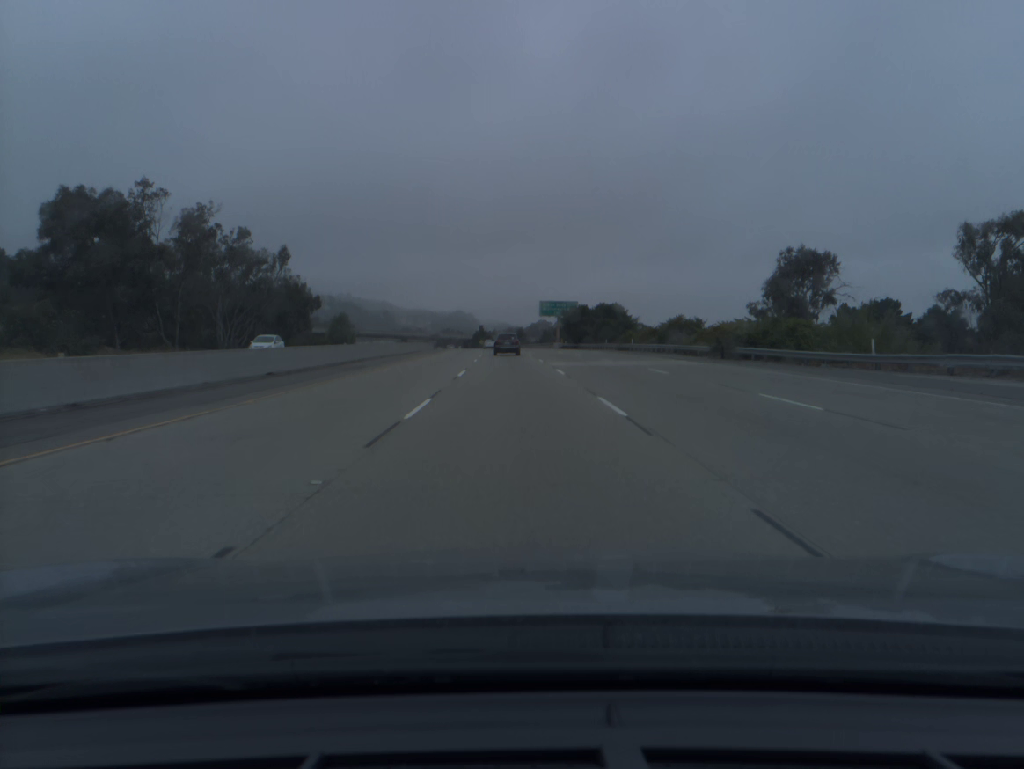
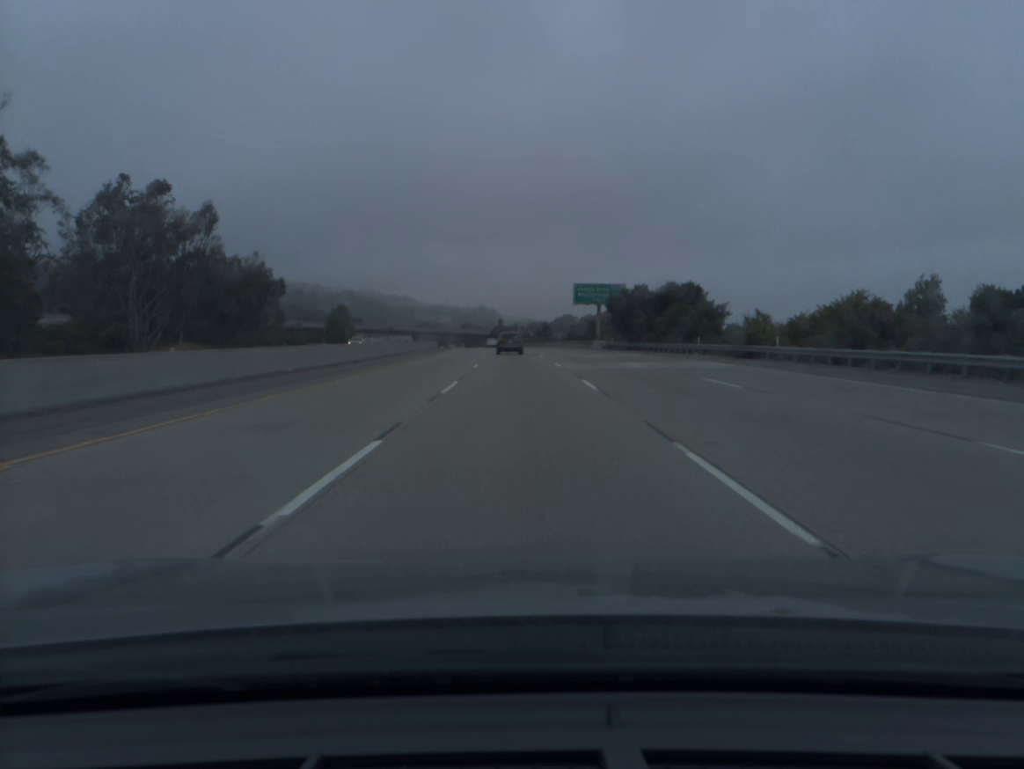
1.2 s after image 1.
(-0.6, +37.2) m; -2°
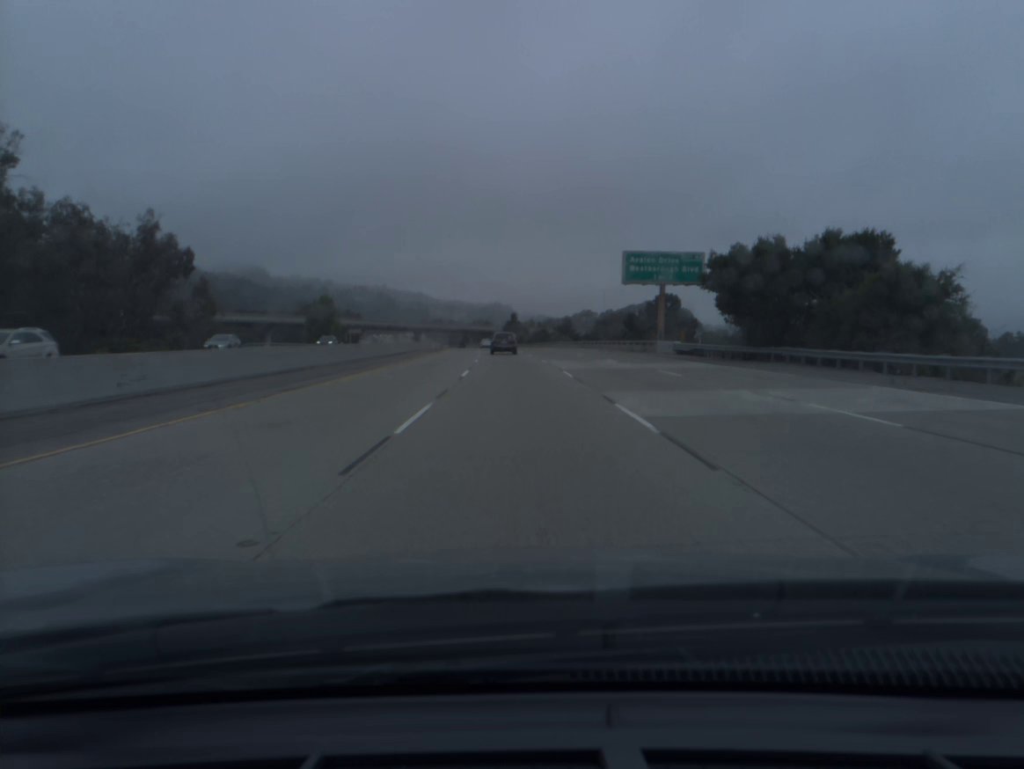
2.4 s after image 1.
(-0.3, +37.2) m; -1°
